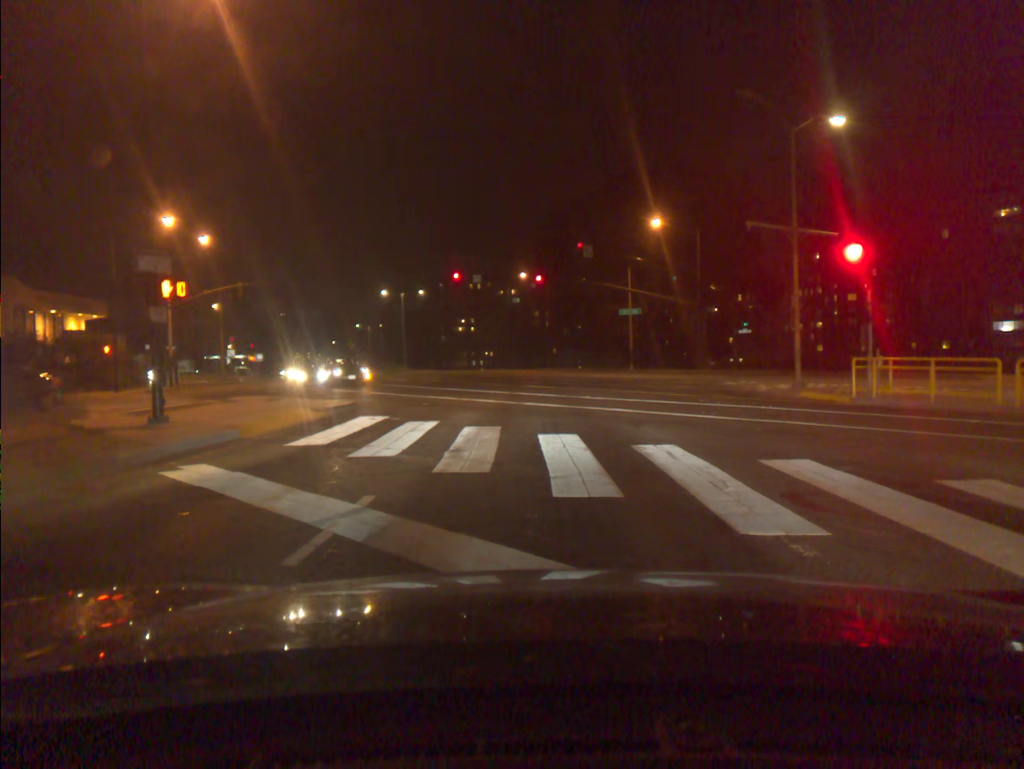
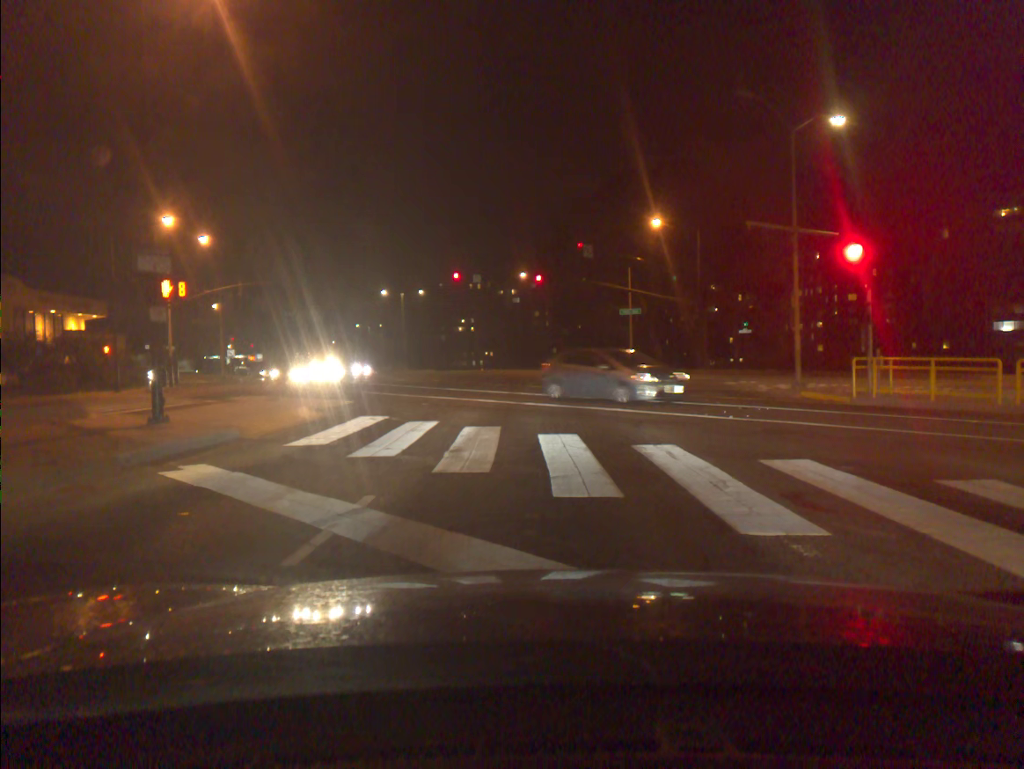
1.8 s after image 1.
(0.0, +0.1) m; 0°
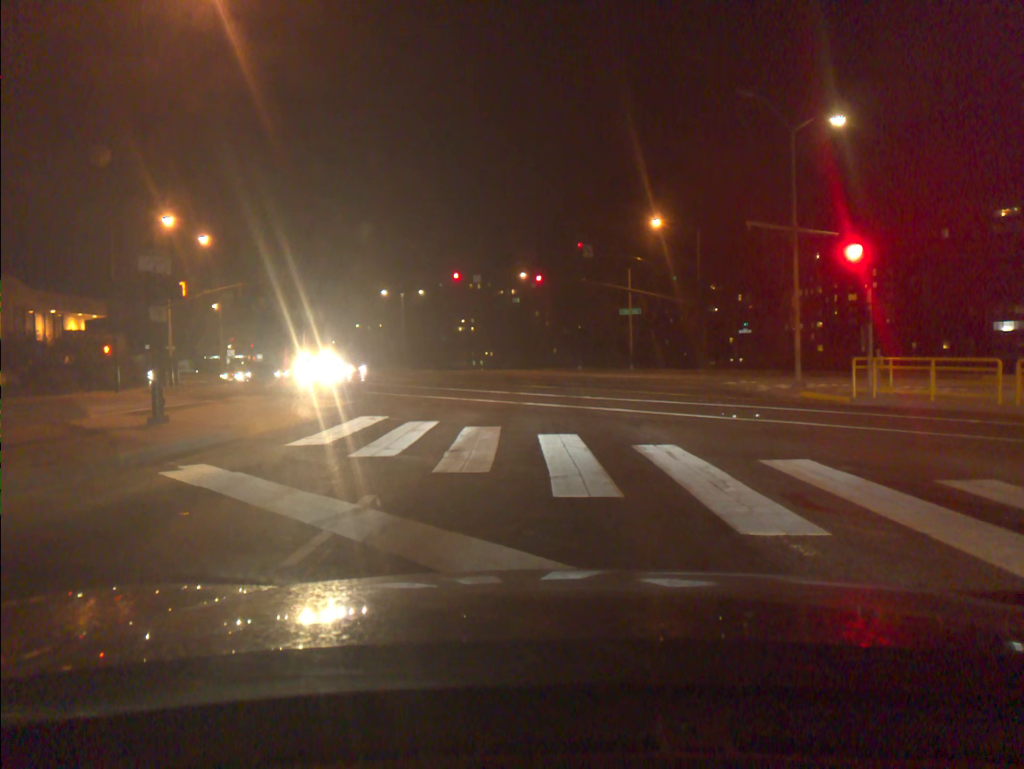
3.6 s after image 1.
(0.0, 0.0) m; 0°
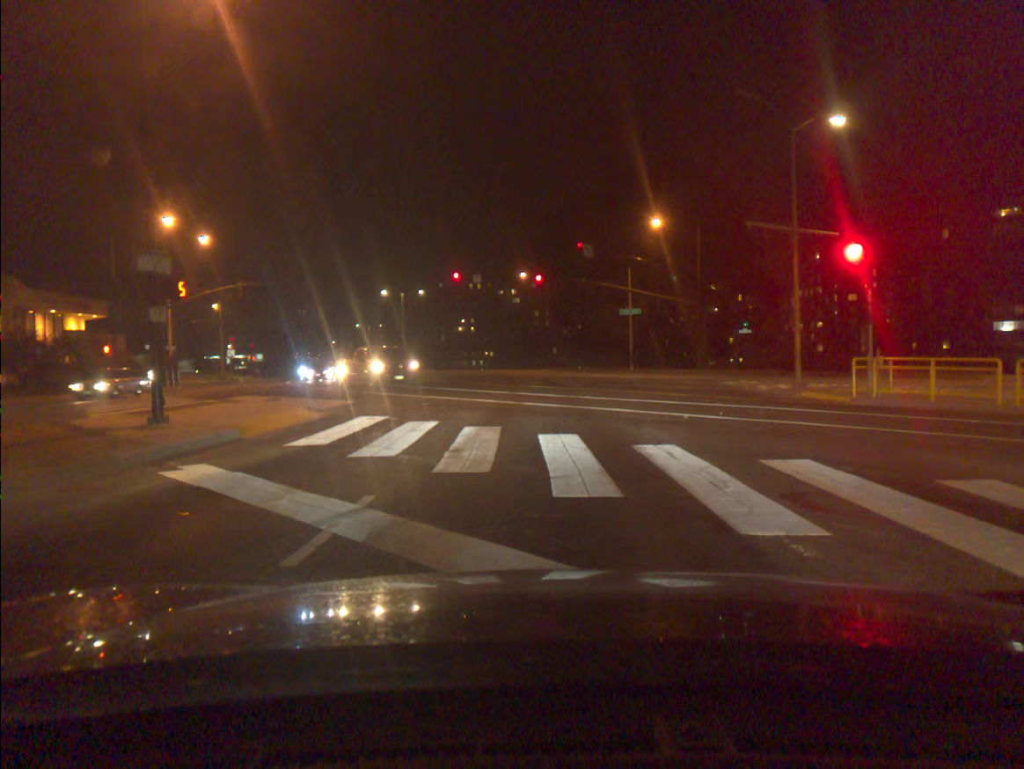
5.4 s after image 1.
(0.0, 0.0) m; 0°
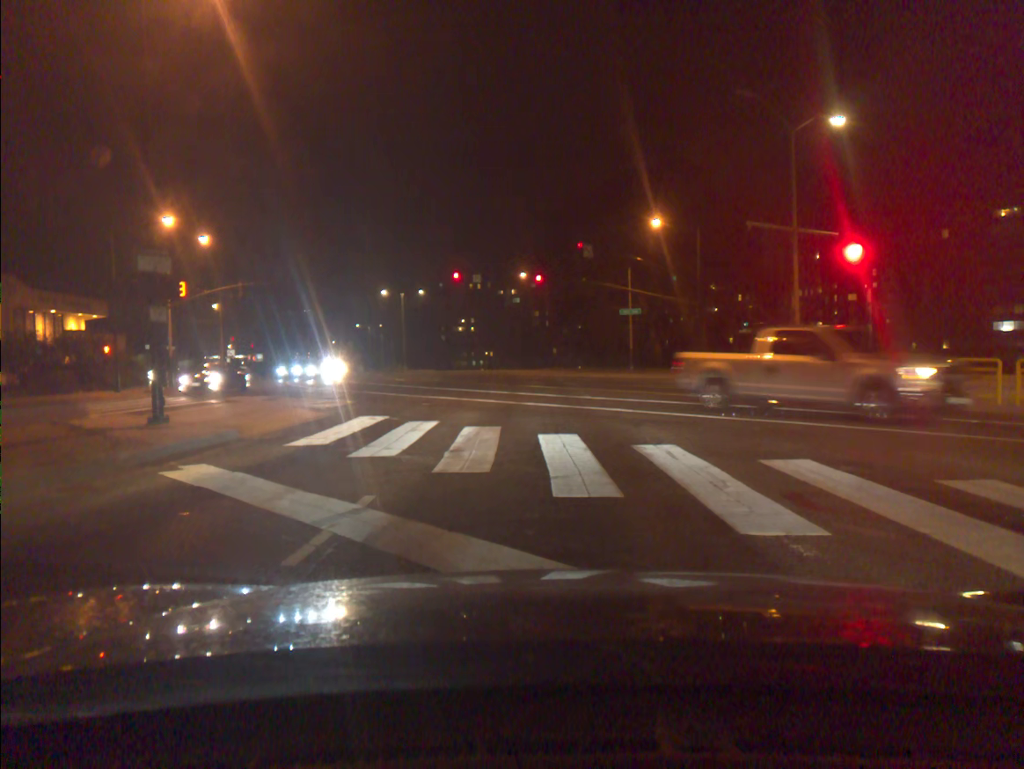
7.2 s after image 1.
(0.0, 0.0) m; 0°
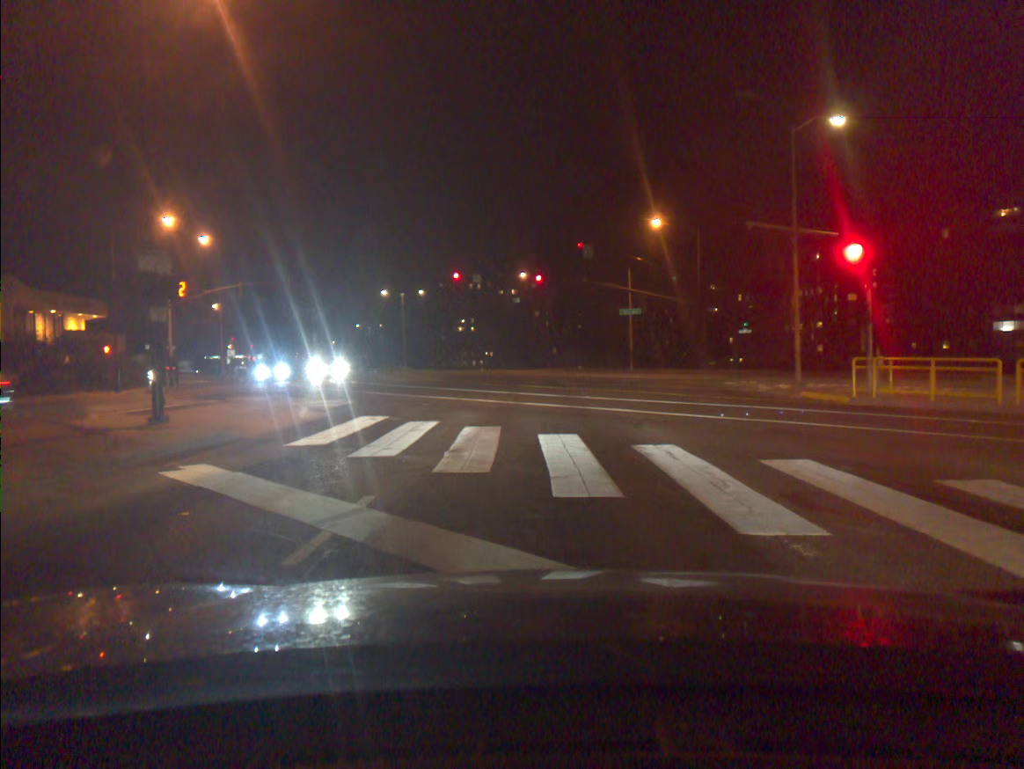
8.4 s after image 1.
(0.0, 0.0) m; 0°
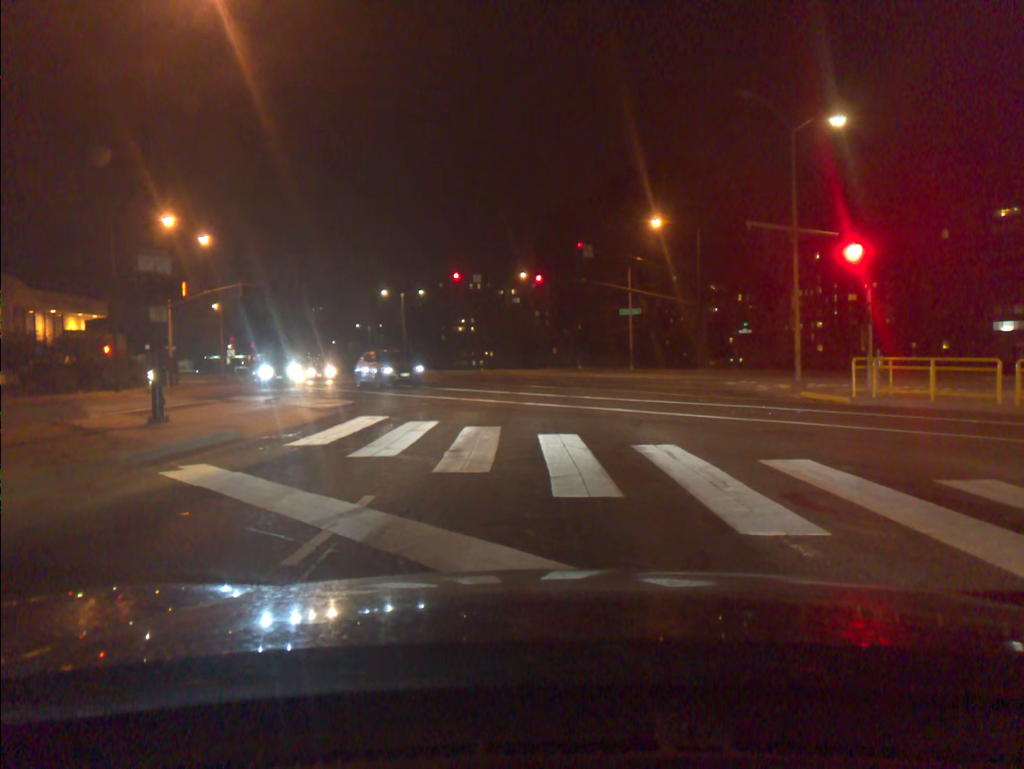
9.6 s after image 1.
(0.0, 0.0) m; 0°
